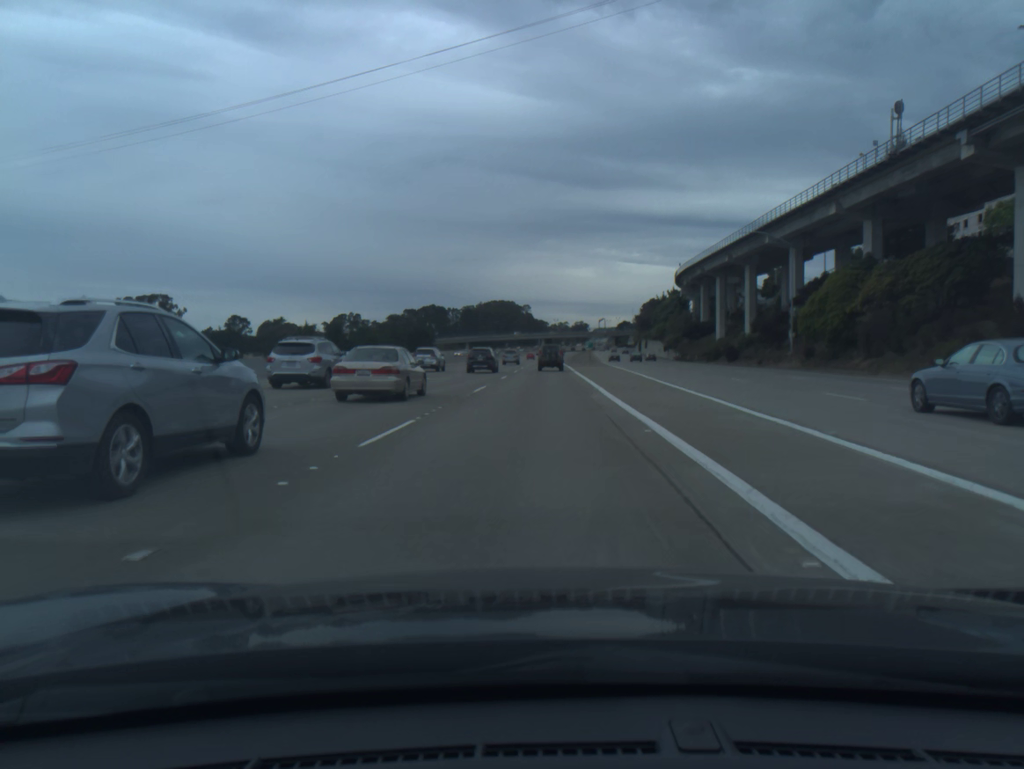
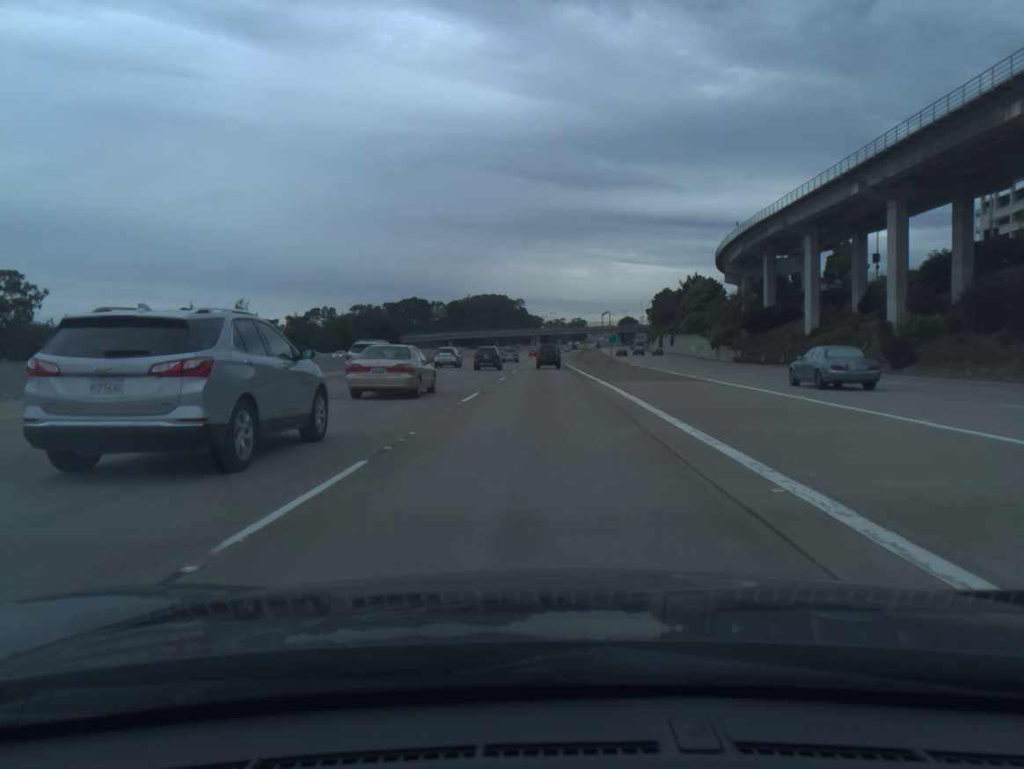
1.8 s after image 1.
(+0.1, +48.8) m; 0°
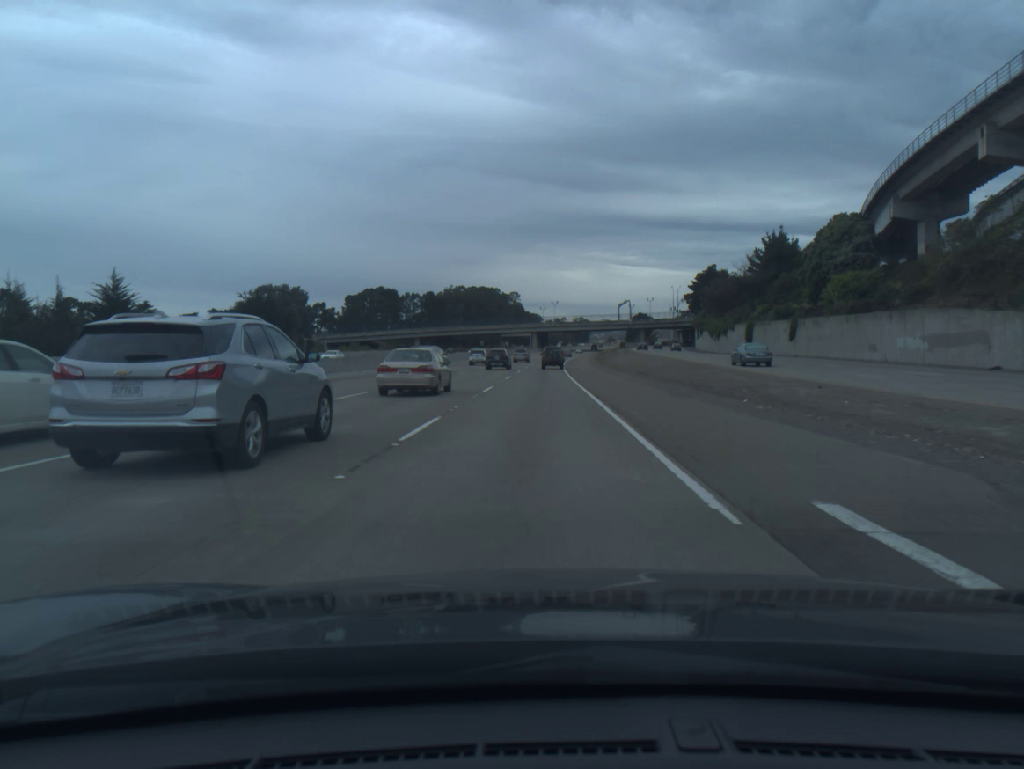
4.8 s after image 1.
(+0.5, +81.0) m; 0°
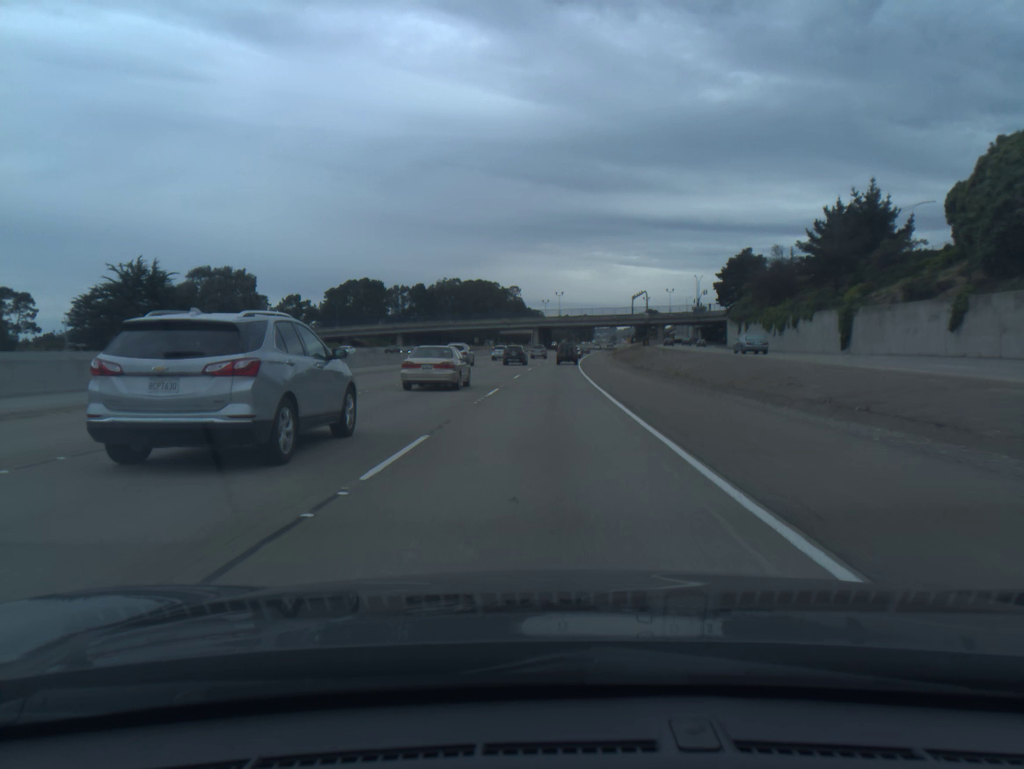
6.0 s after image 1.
(-0.1, +32.8) m; 0°
